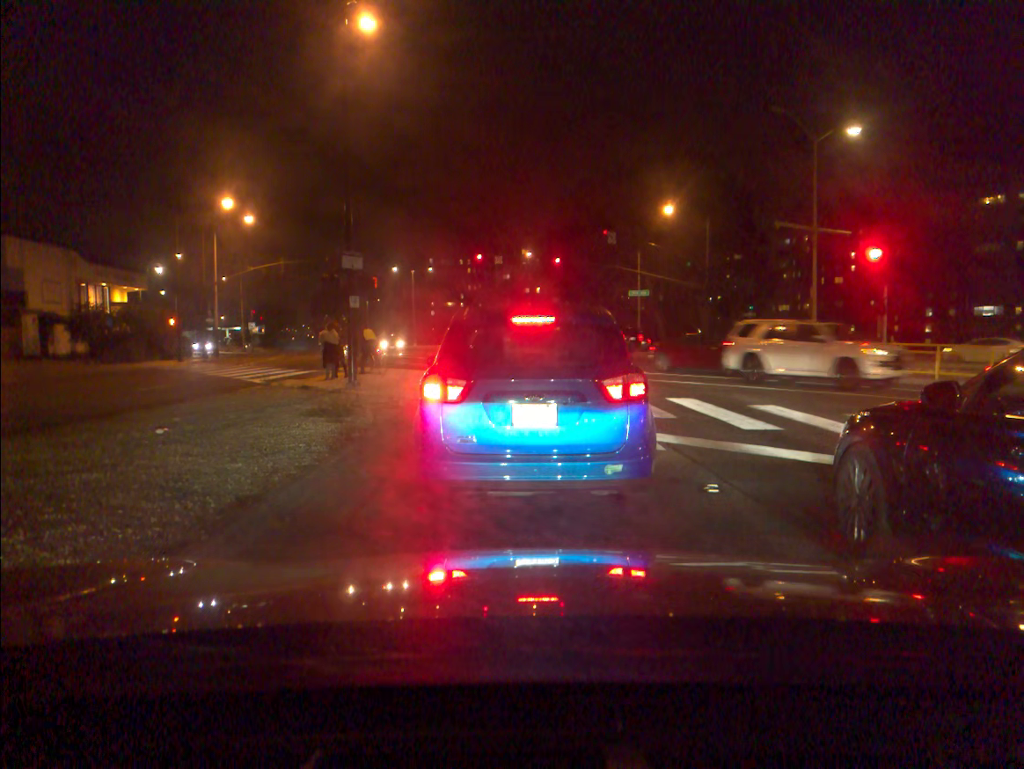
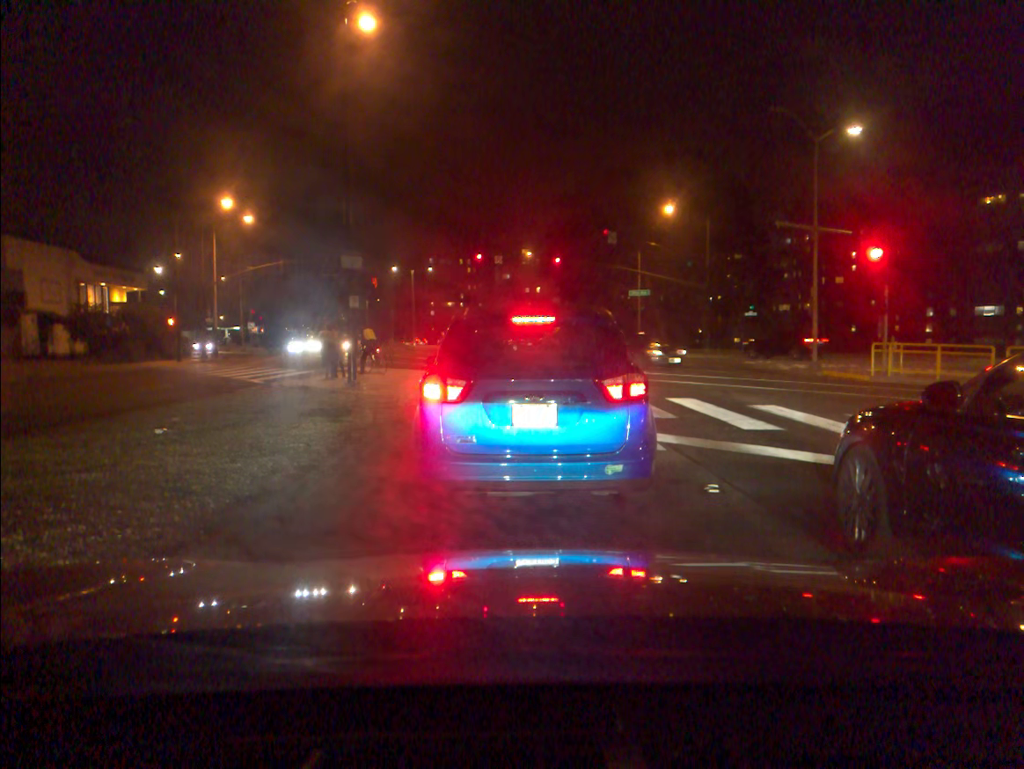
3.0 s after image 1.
(0.0, 0.0) m; 0°
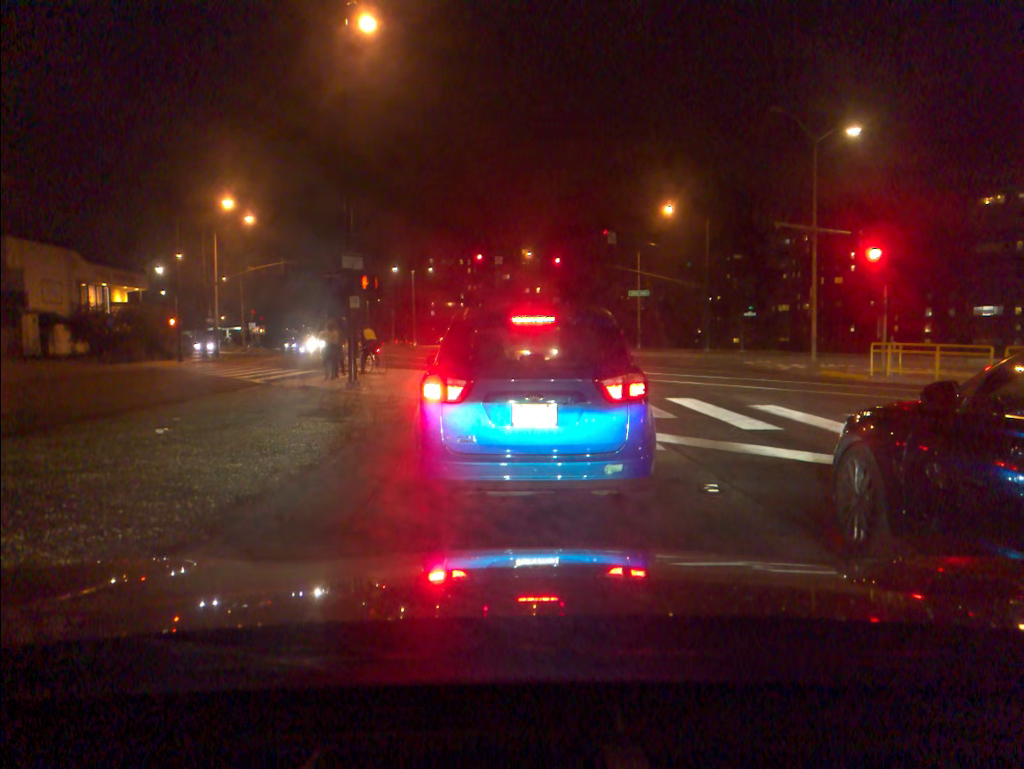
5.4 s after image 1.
(0.0, 0.0) m; 0°
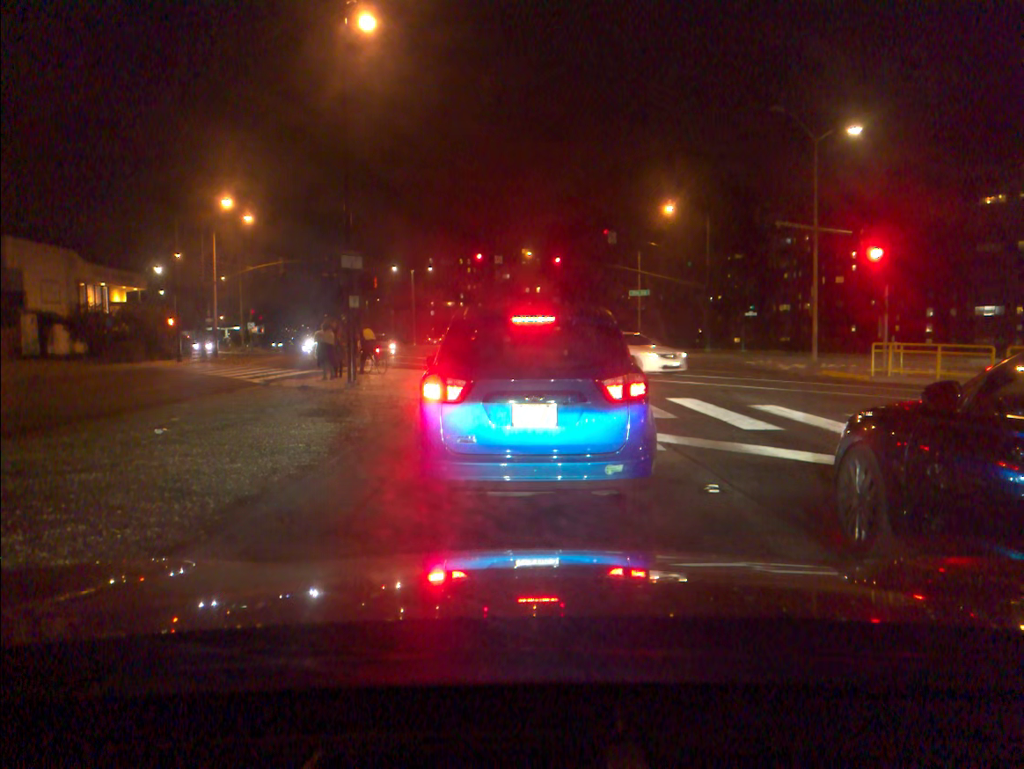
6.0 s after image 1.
(0.0, 0.0) m; 0°
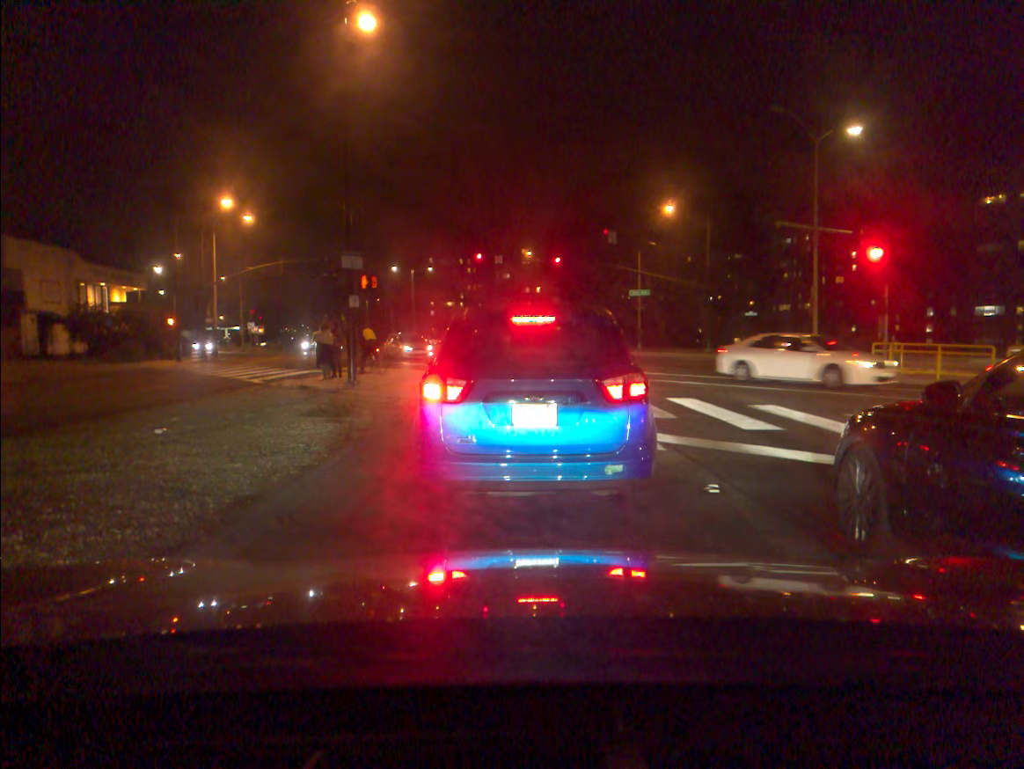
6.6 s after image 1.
(0.0, 0.0) m; 0°
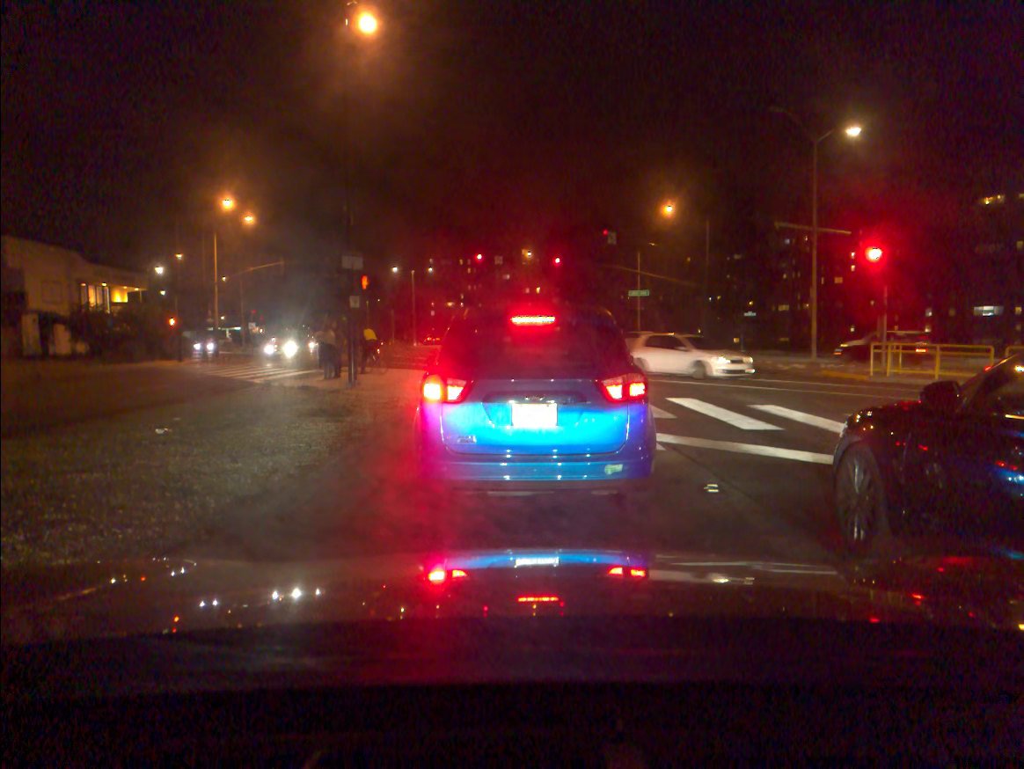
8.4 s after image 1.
(0.0, 0.0) m; 0°
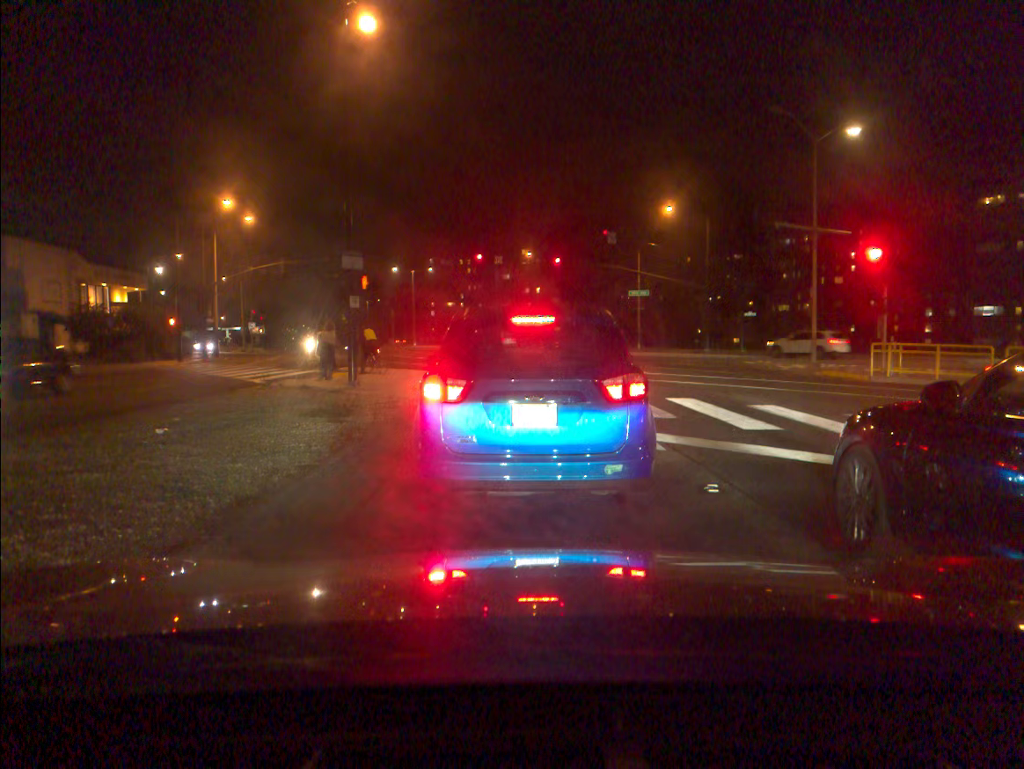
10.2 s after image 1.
(0.0, 0.0) m; 0°
